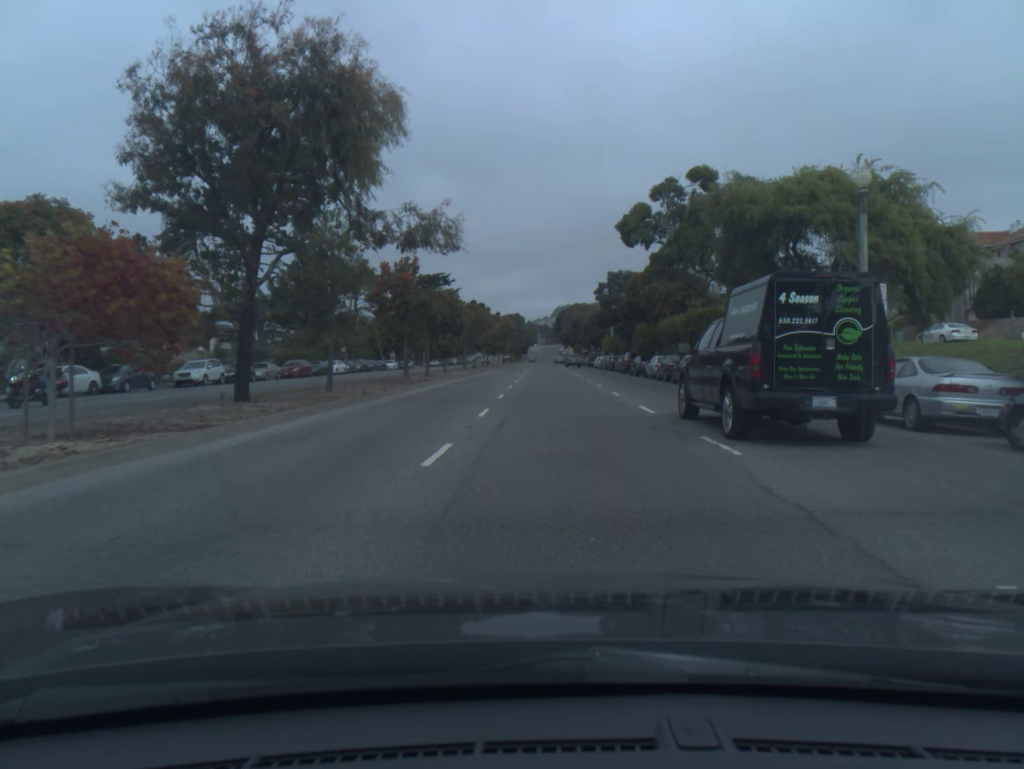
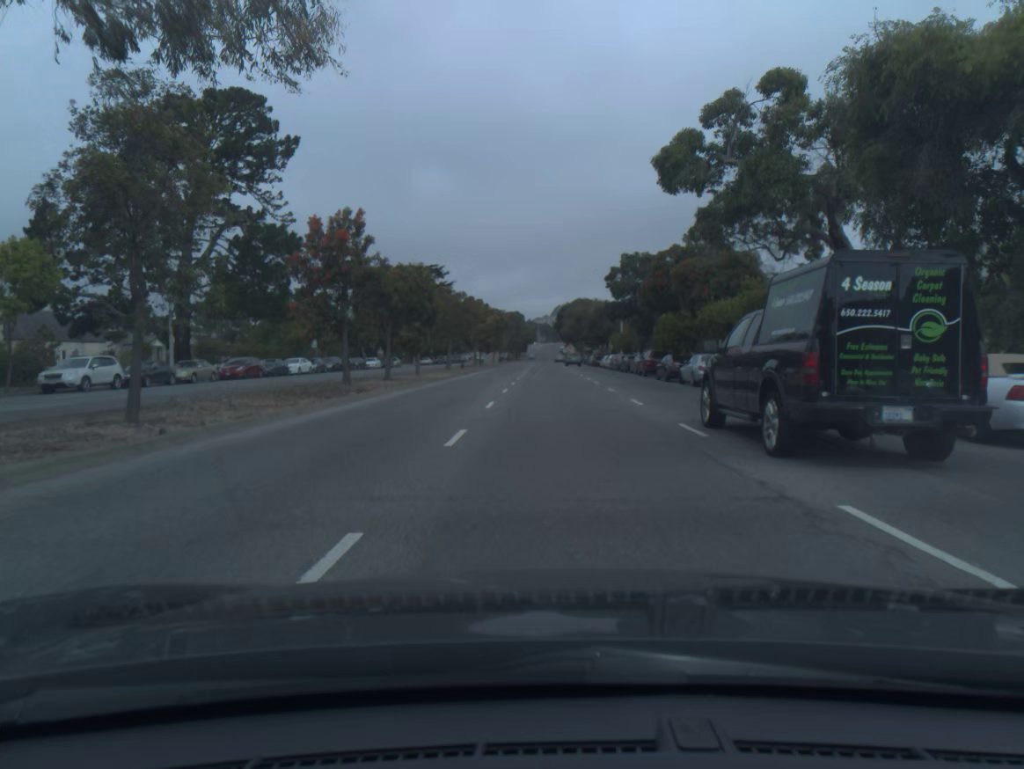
(0.0, +12.9) m; 0°
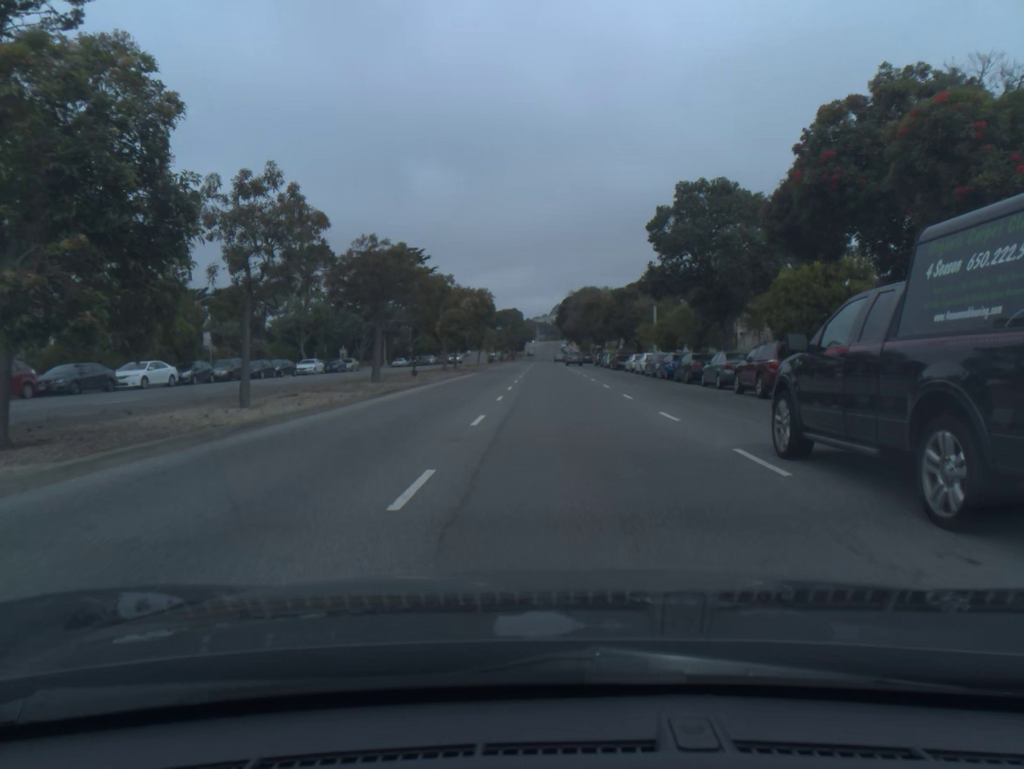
(0.0, +25.8) m; 0°
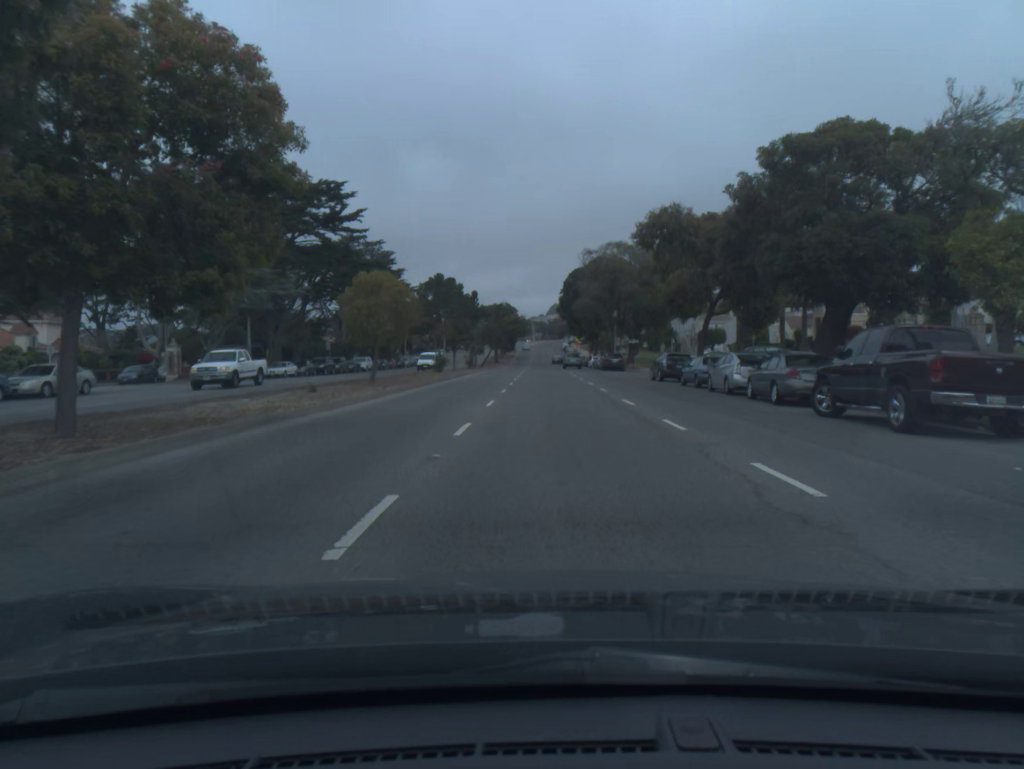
(+0.1, +52.0) m; 0°
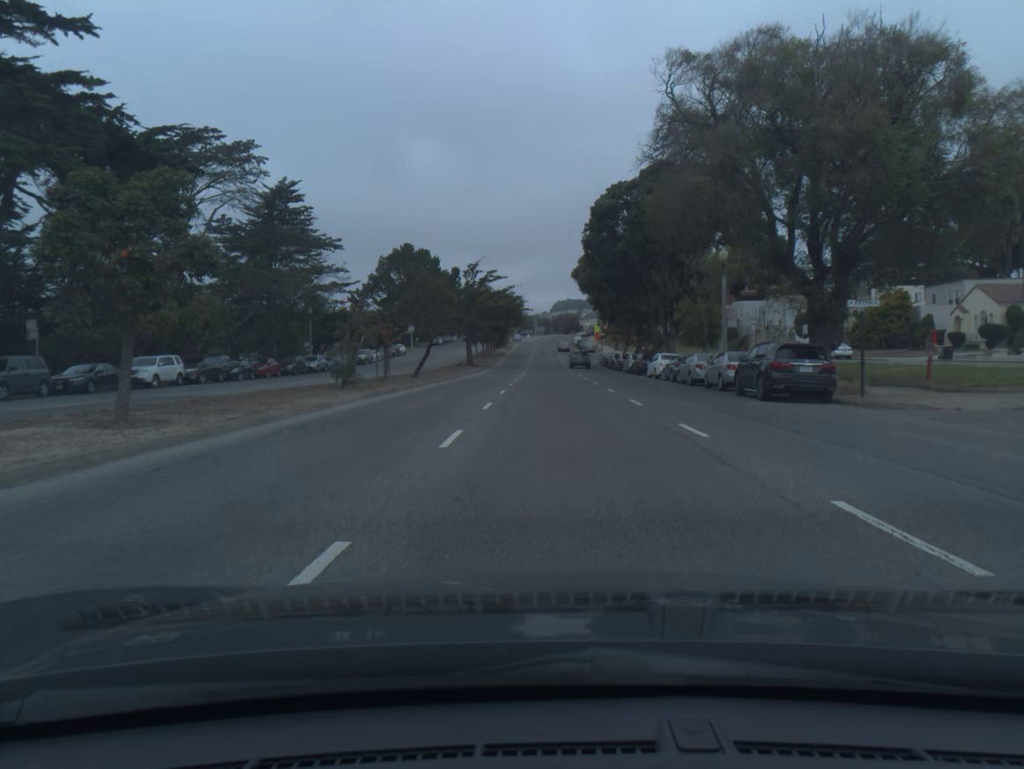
(-0.1, +52.2) m; 0°
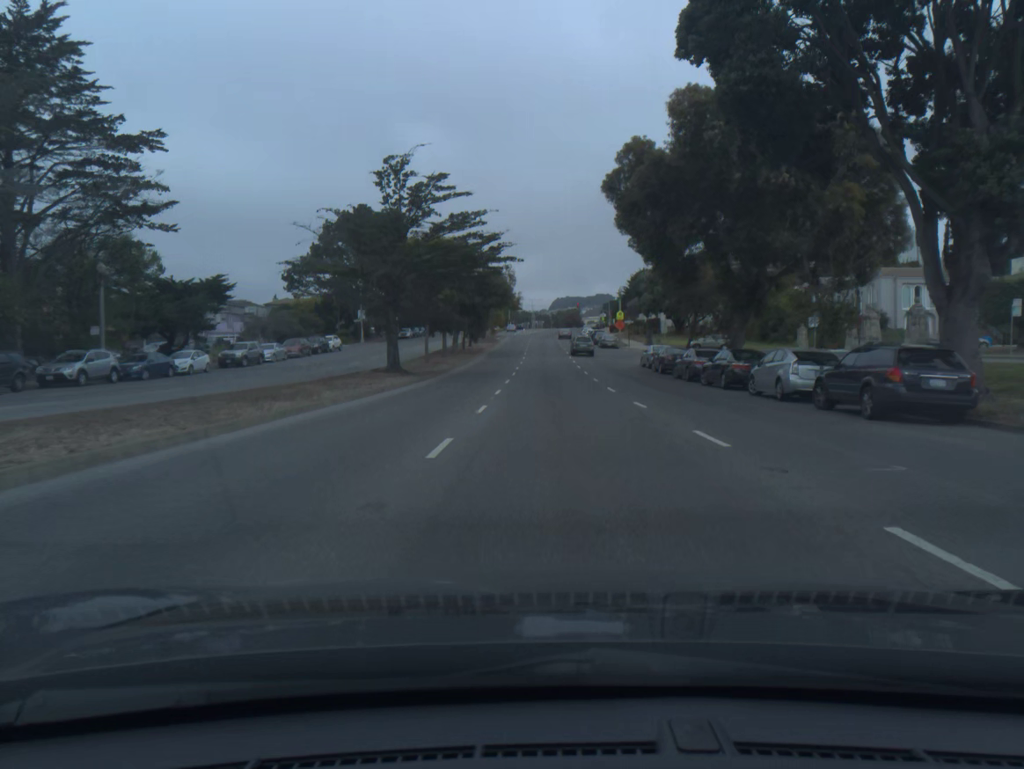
(0.0, +37.8) m; 0°
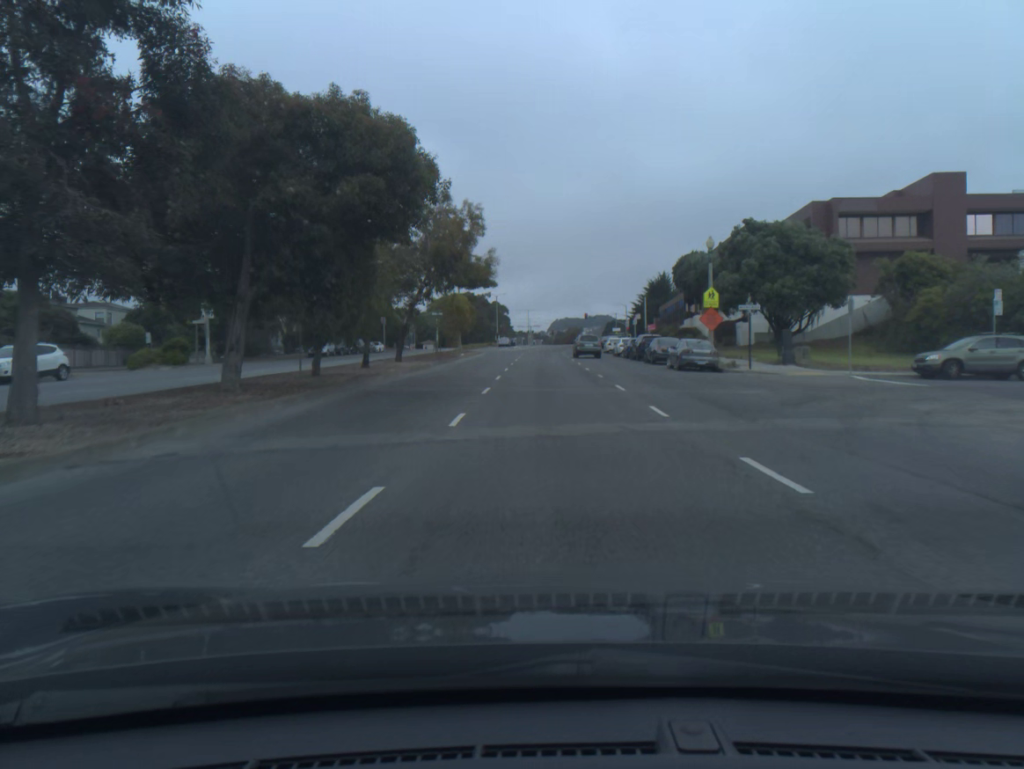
(+0.1, +47.5) m; 0°
